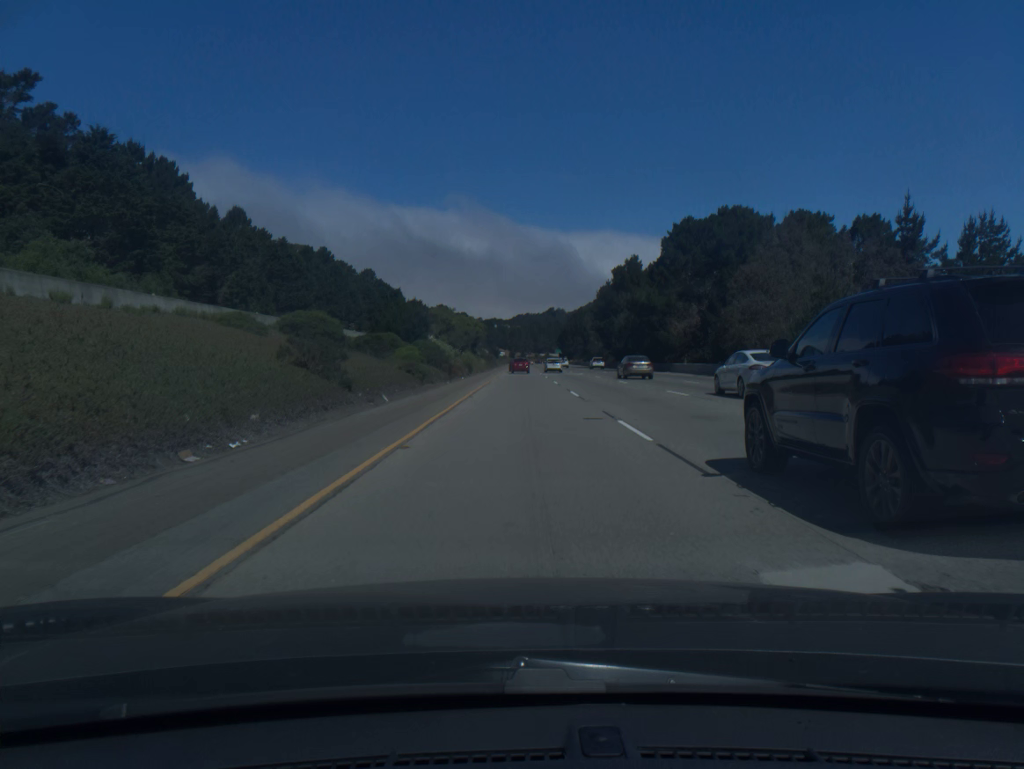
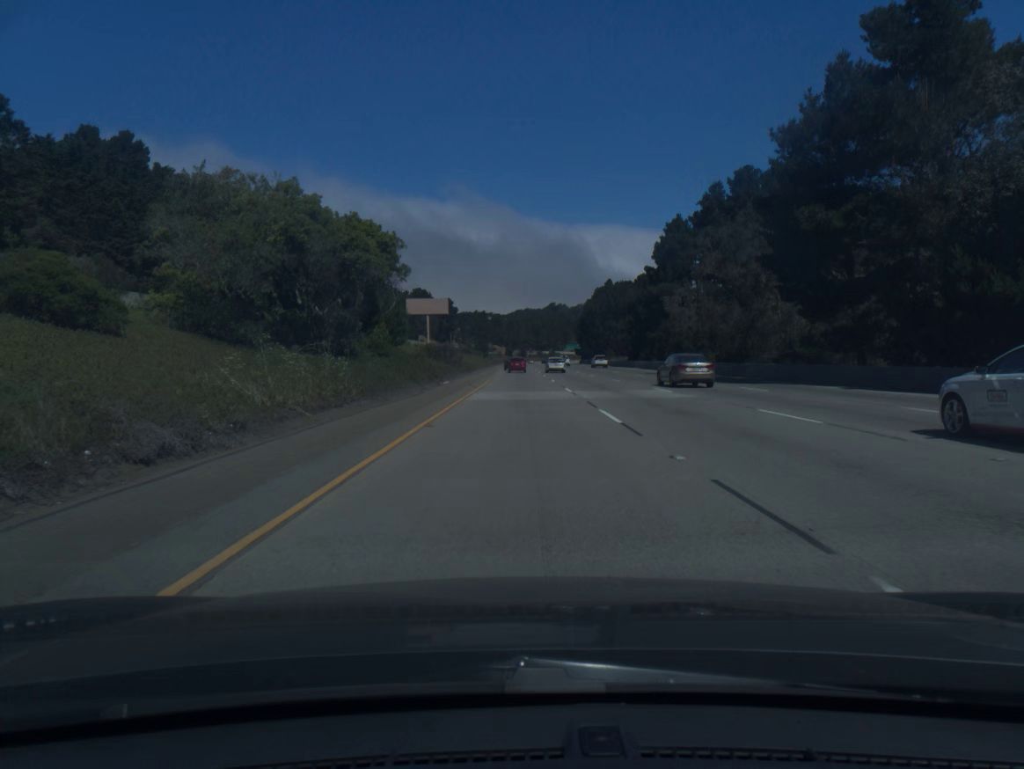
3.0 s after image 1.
(+0.4, +99.0) m; 0°
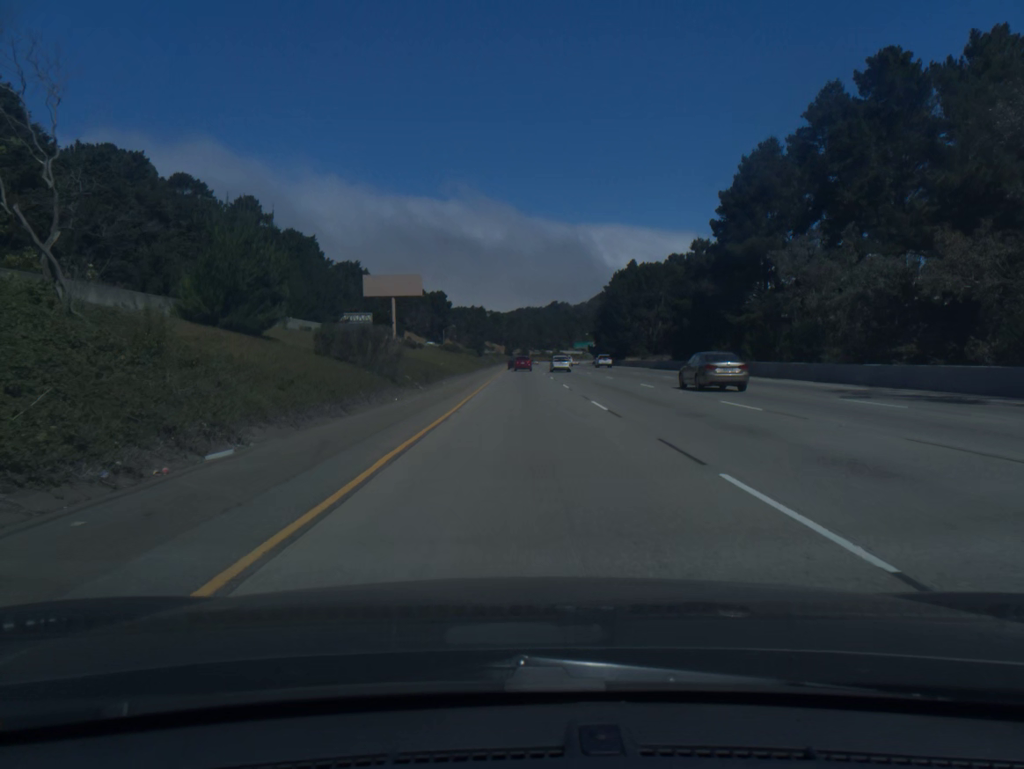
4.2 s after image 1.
(-0.1, +39.6) m; 0°
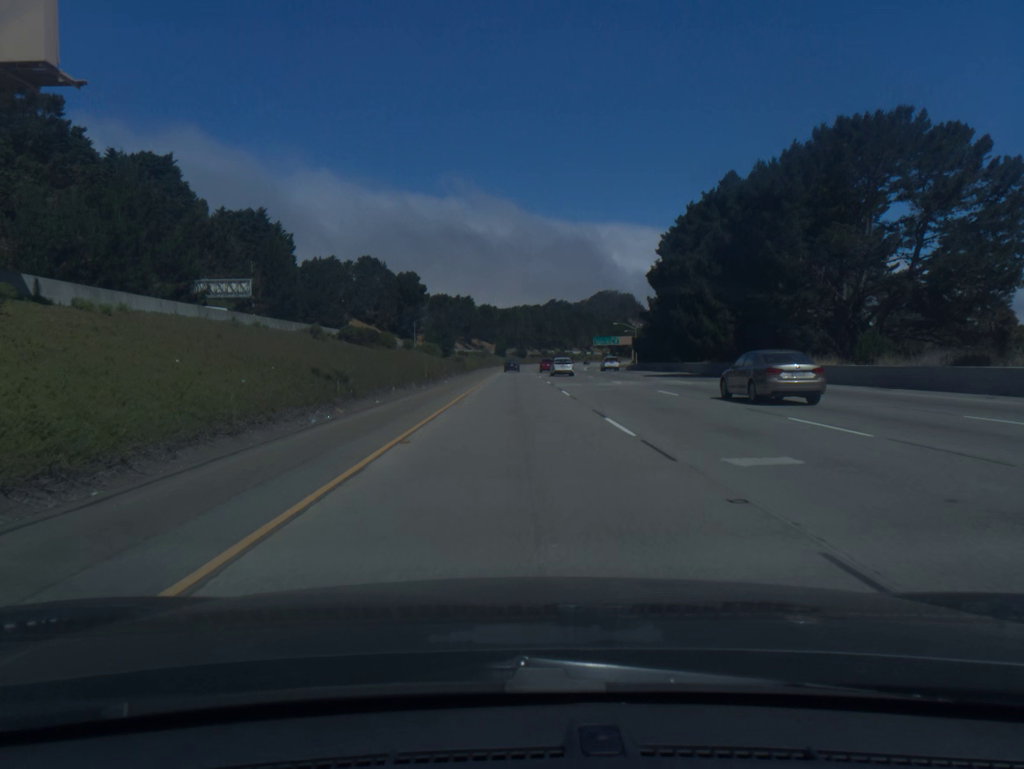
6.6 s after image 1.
(+0.4, +79.5) m; 0°
